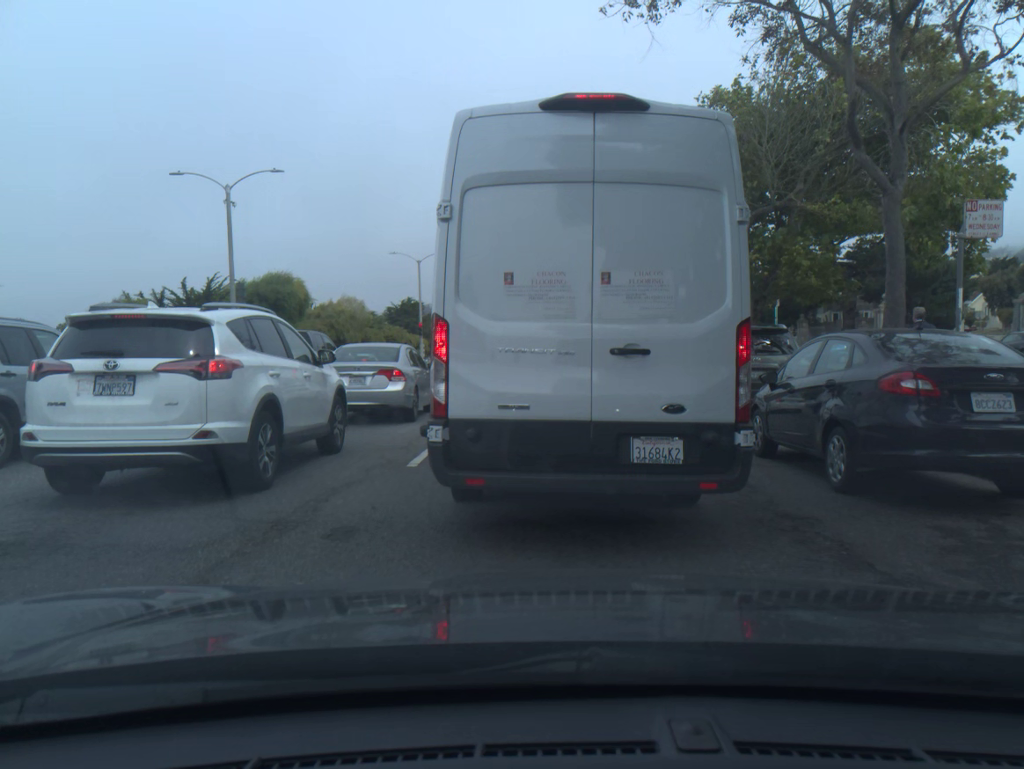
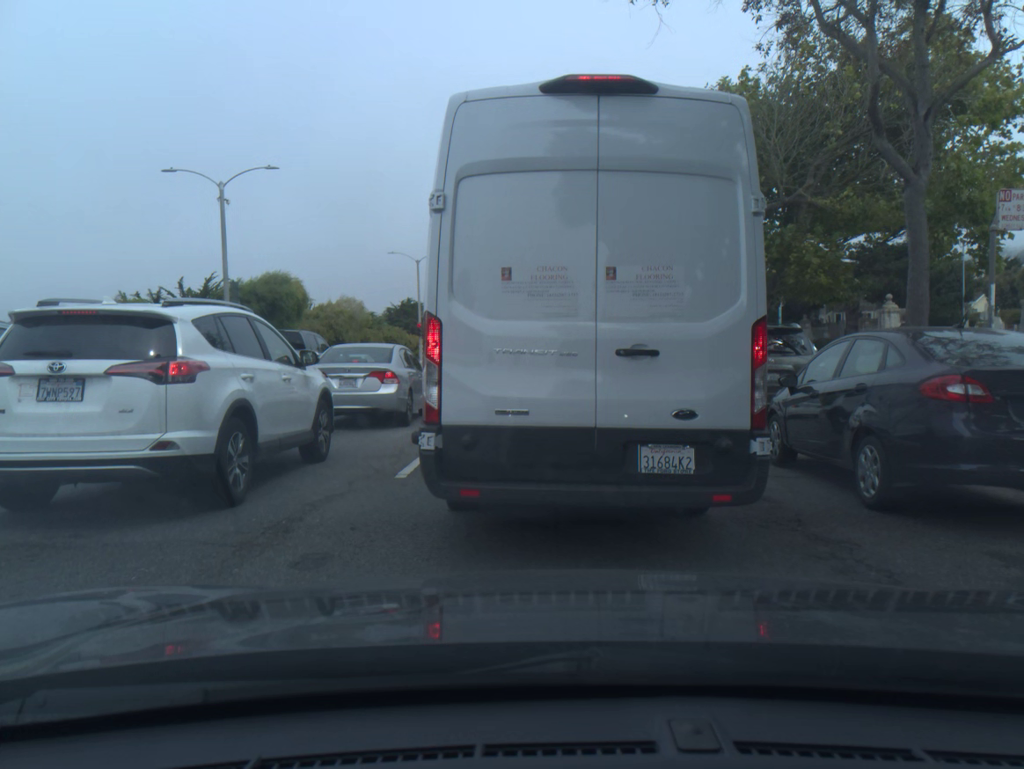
(0.0, +0.7) m; 0°
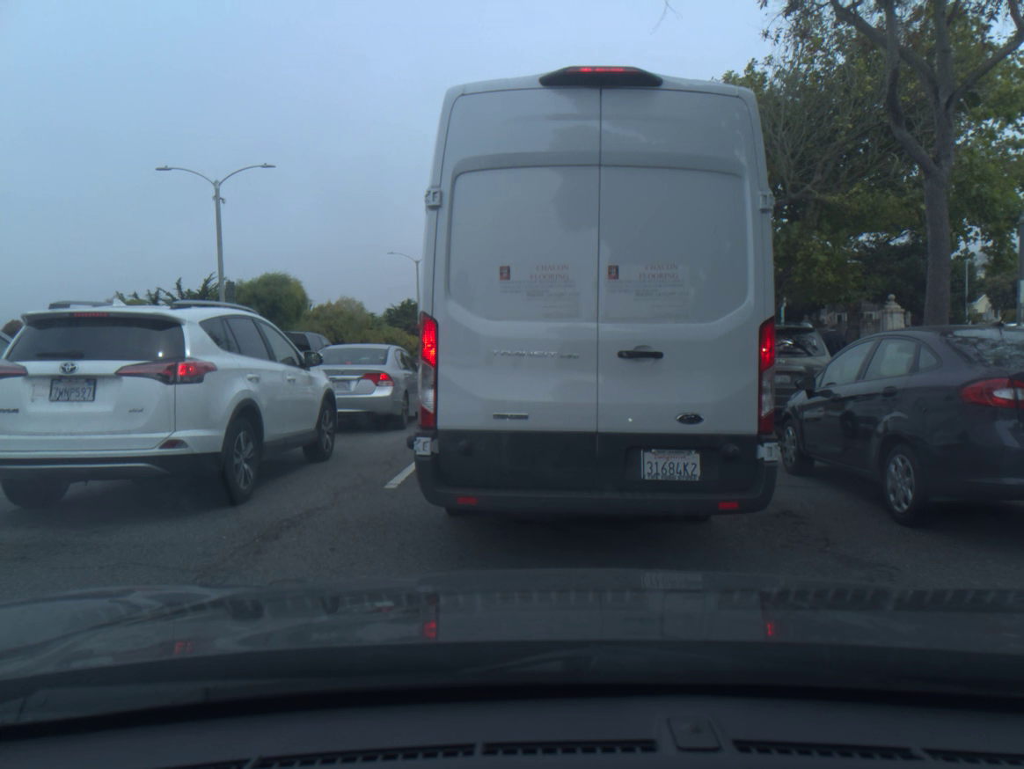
(0.0, +0.5) m; 0°
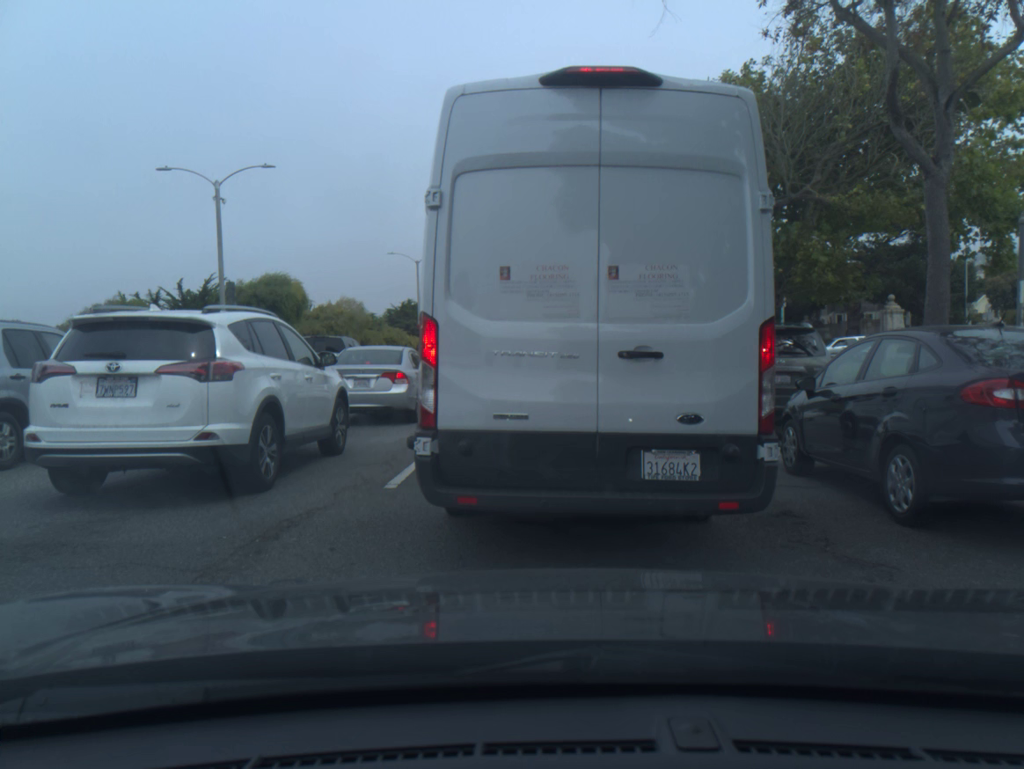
(0.0, 0.0) m; 0°
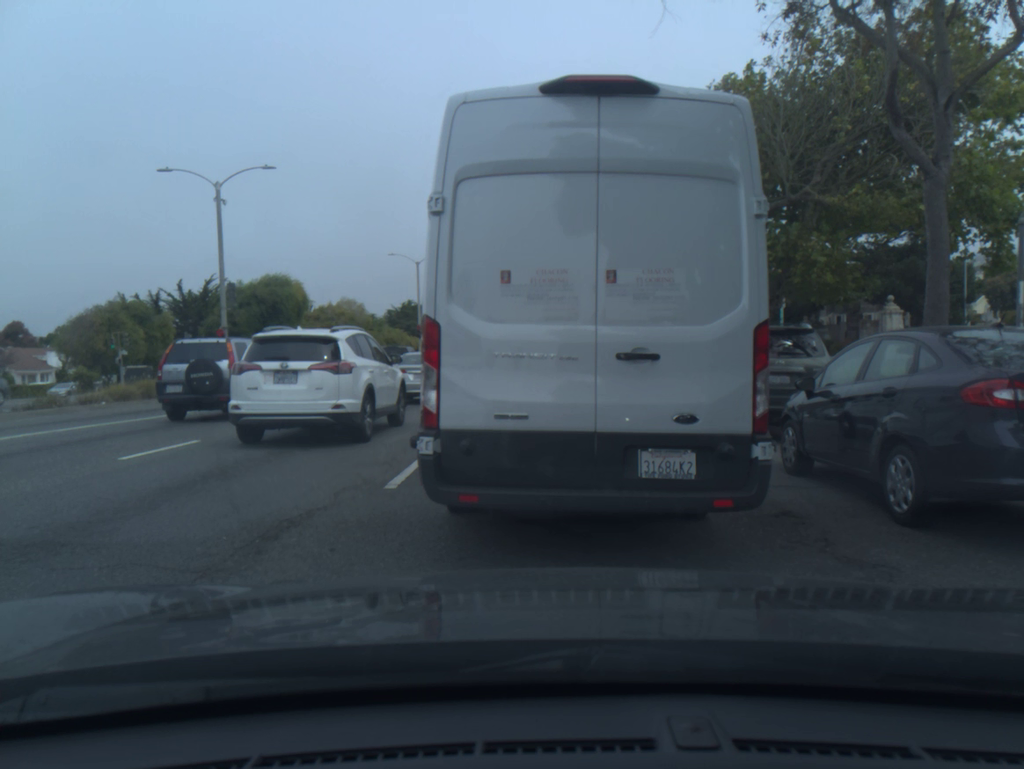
(0.0, 0.0) m; 0°
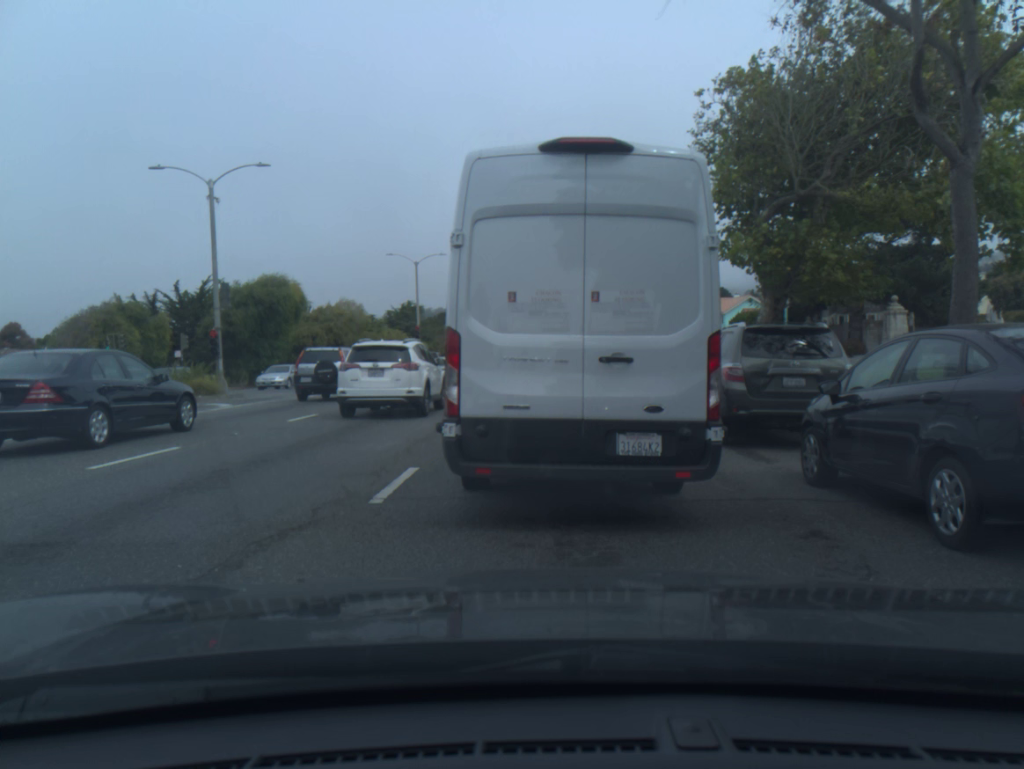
(0.0, +0.6) m; 0°
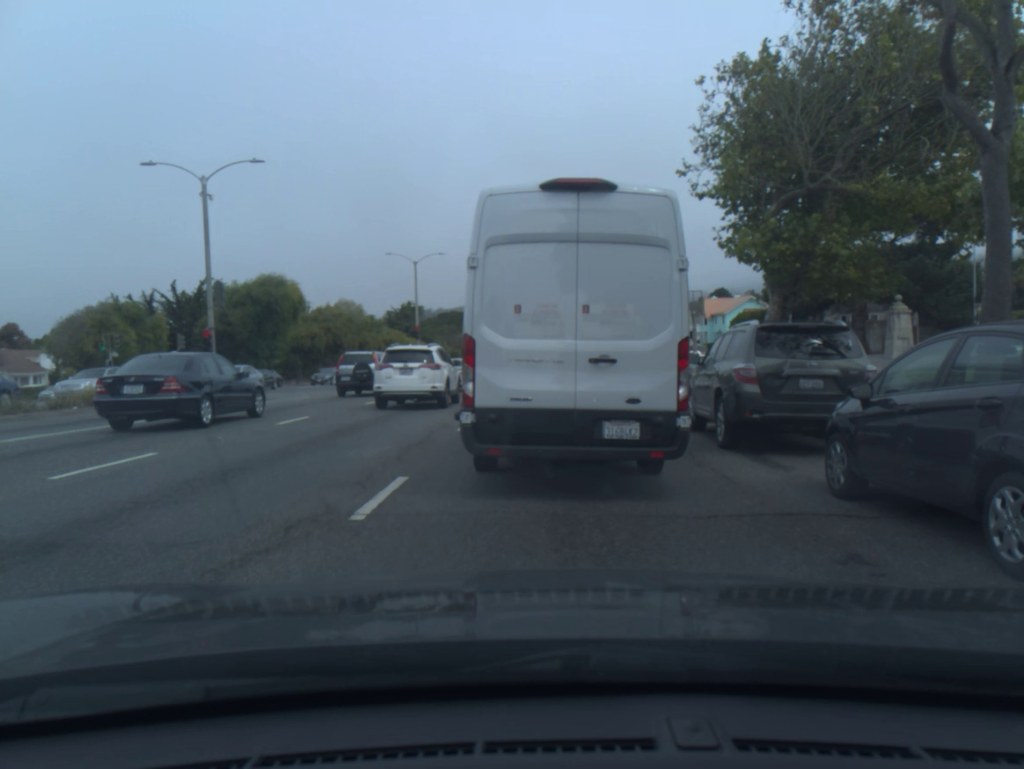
(0.0, +0.6) m; 0°
